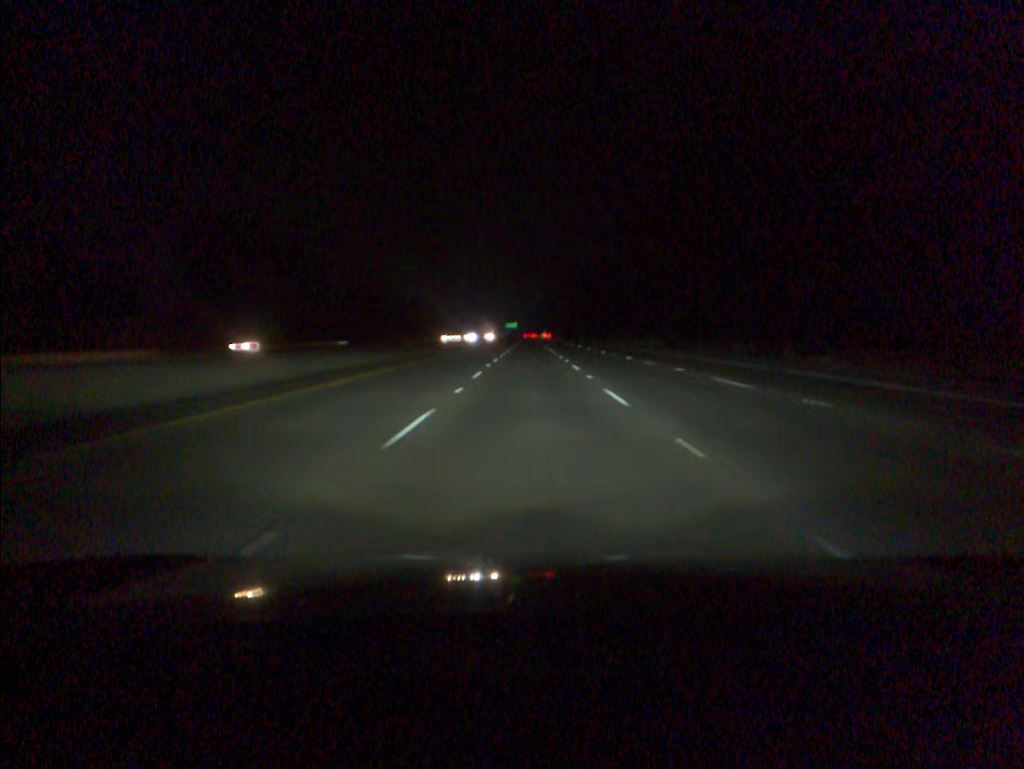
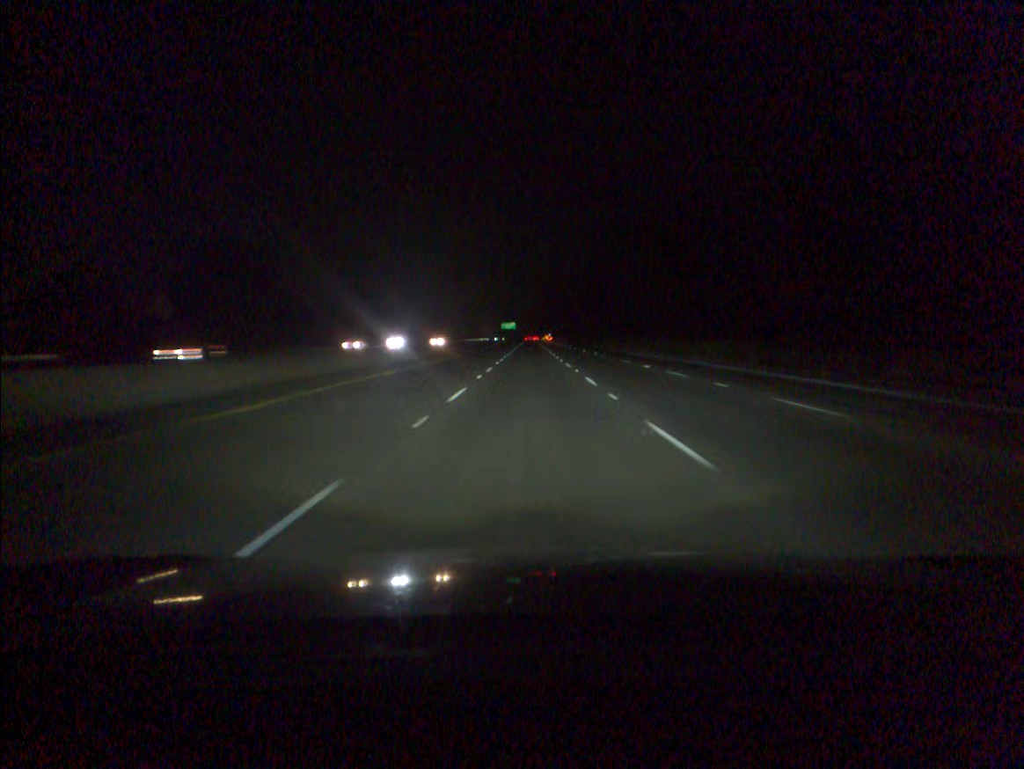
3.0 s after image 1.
(-0.1, +93.9) m; 0°
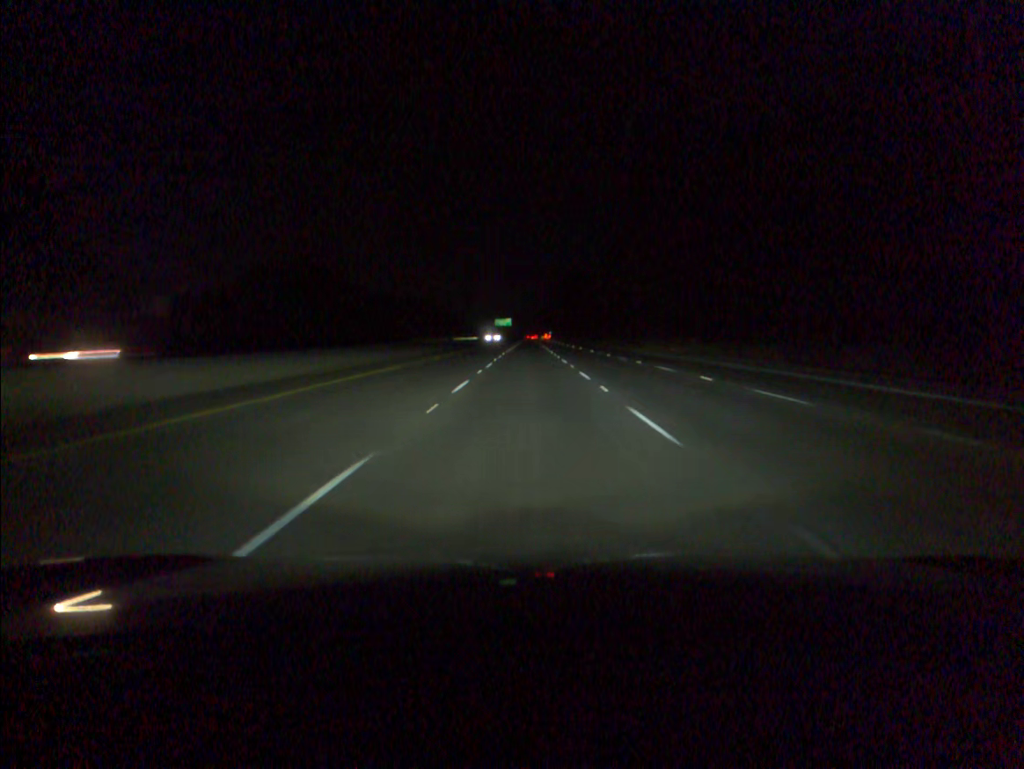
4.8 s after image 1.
(+0.1, +56.8) m; 0°
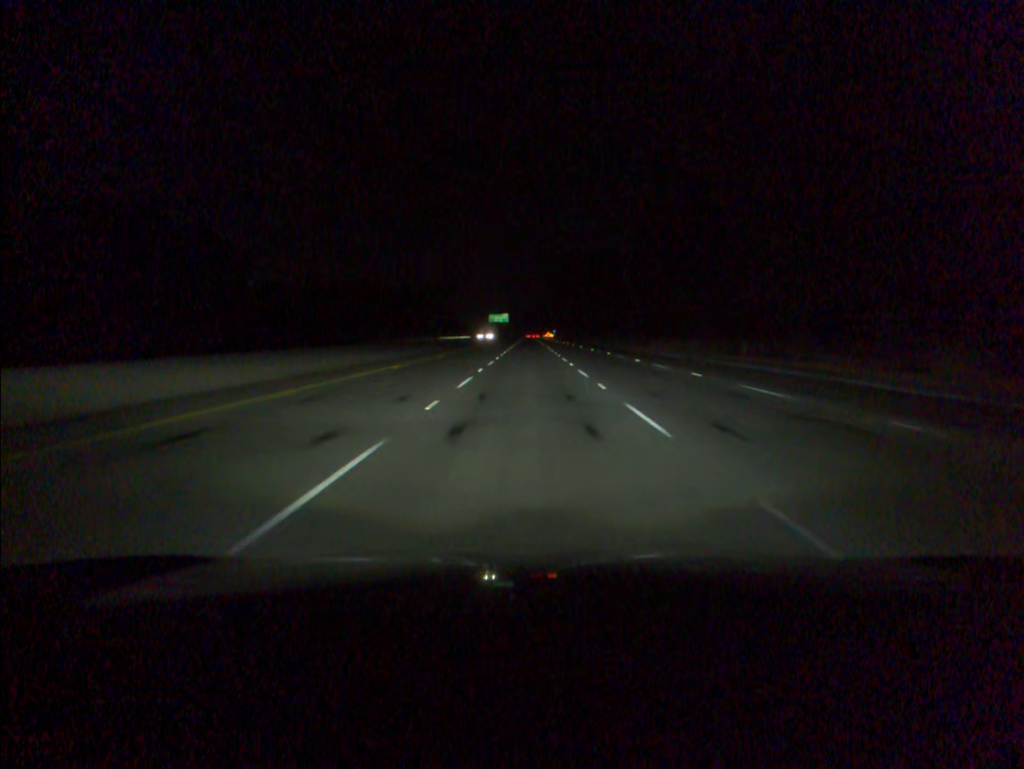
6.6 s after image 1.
(0.0, +57.5) m; 0°
